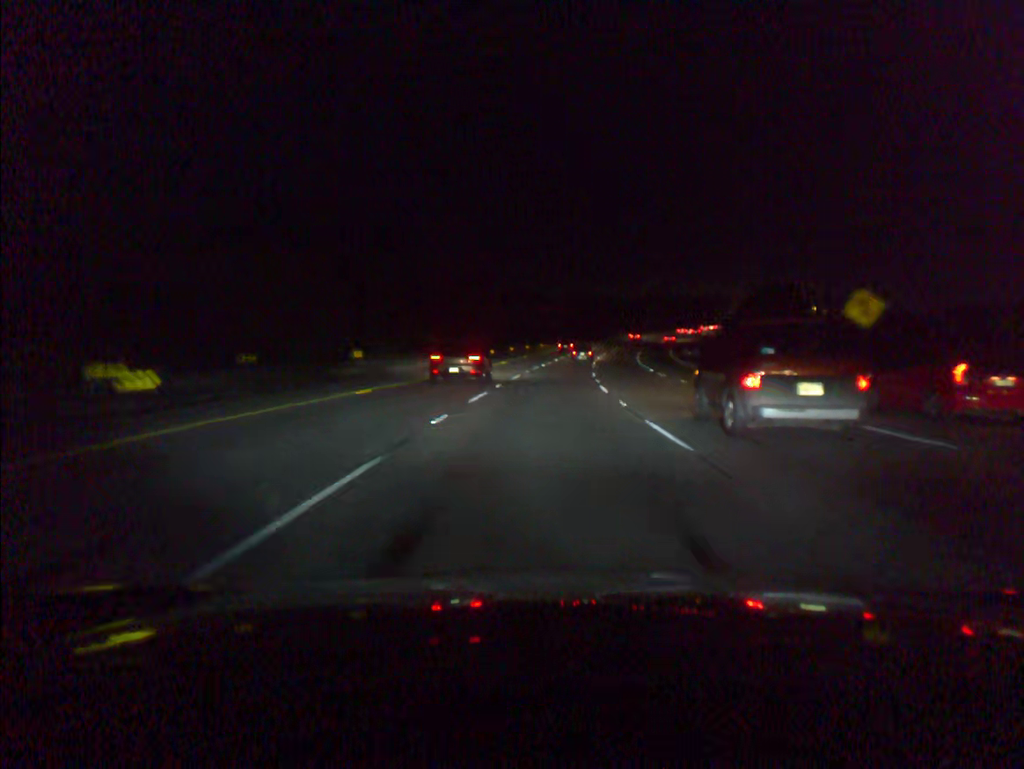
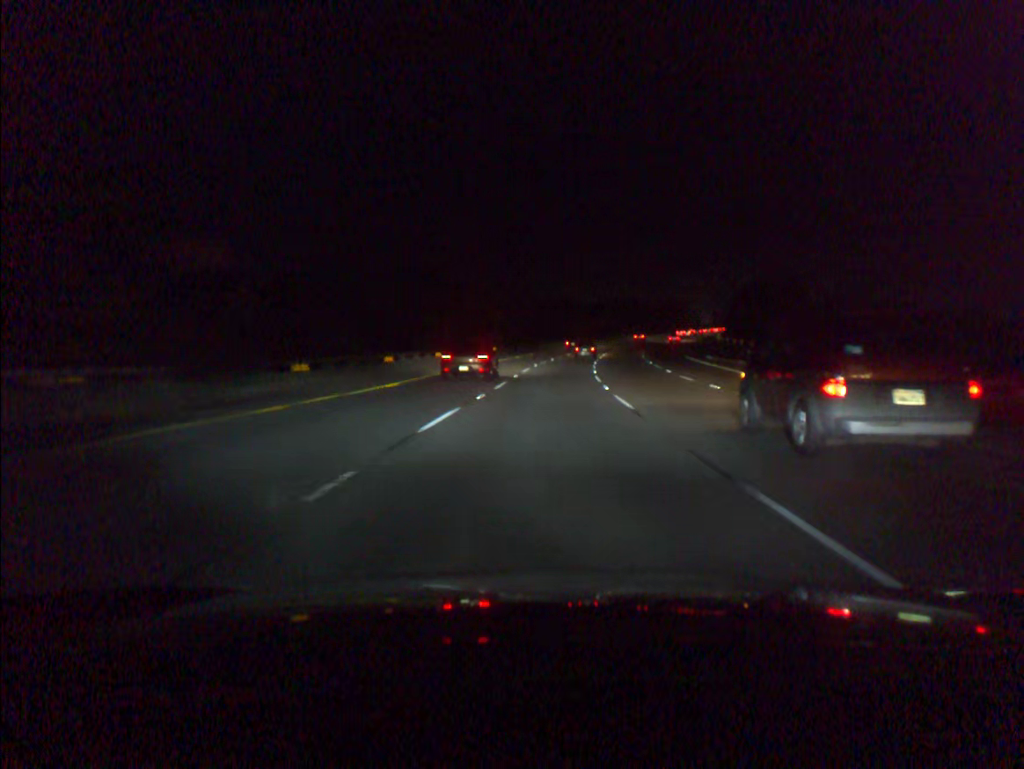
(+1.0, +36.4) m; +3°
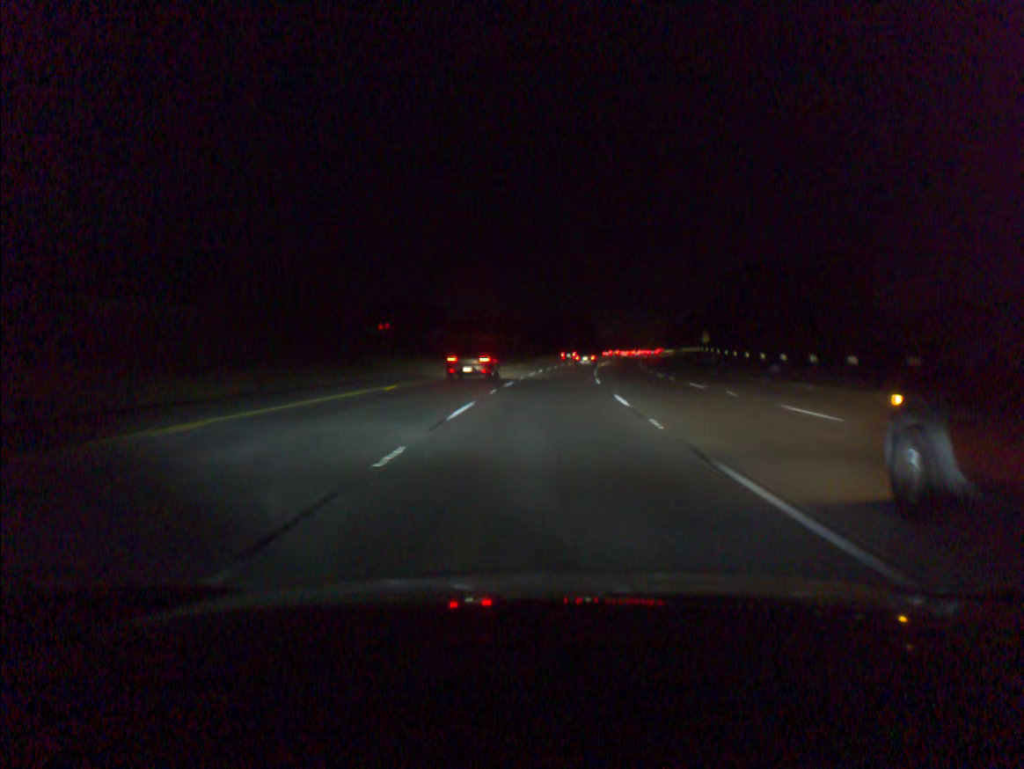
(+6.7, +90.3) m; +9°
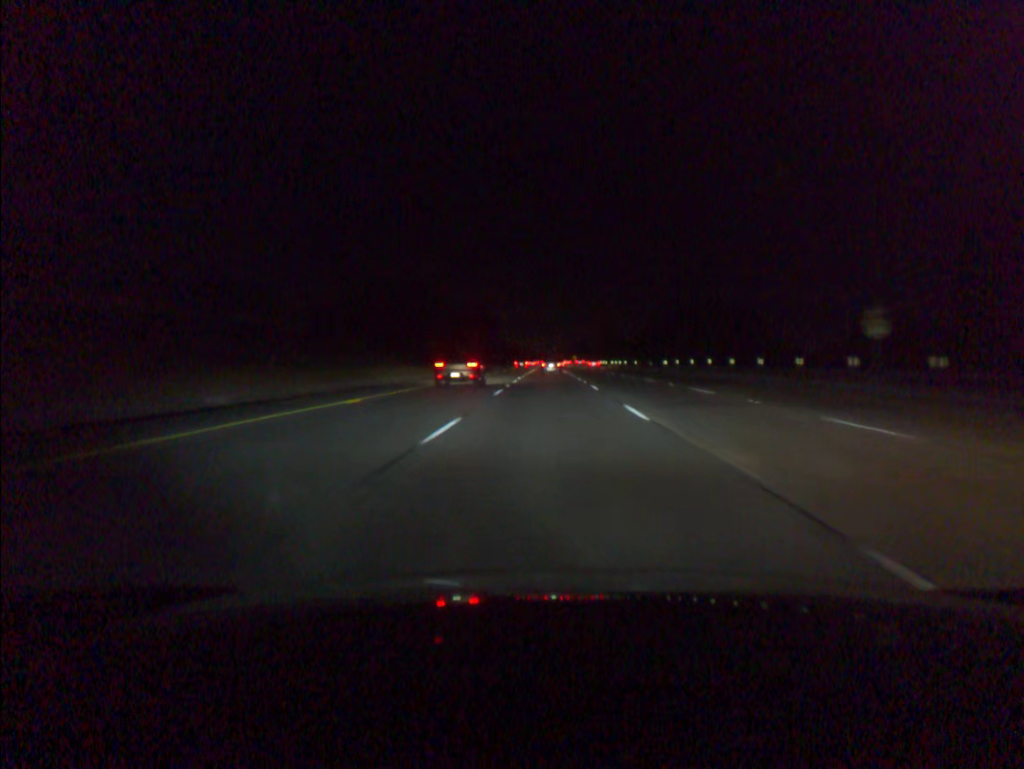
(+6.4, +90.7) m; +8°
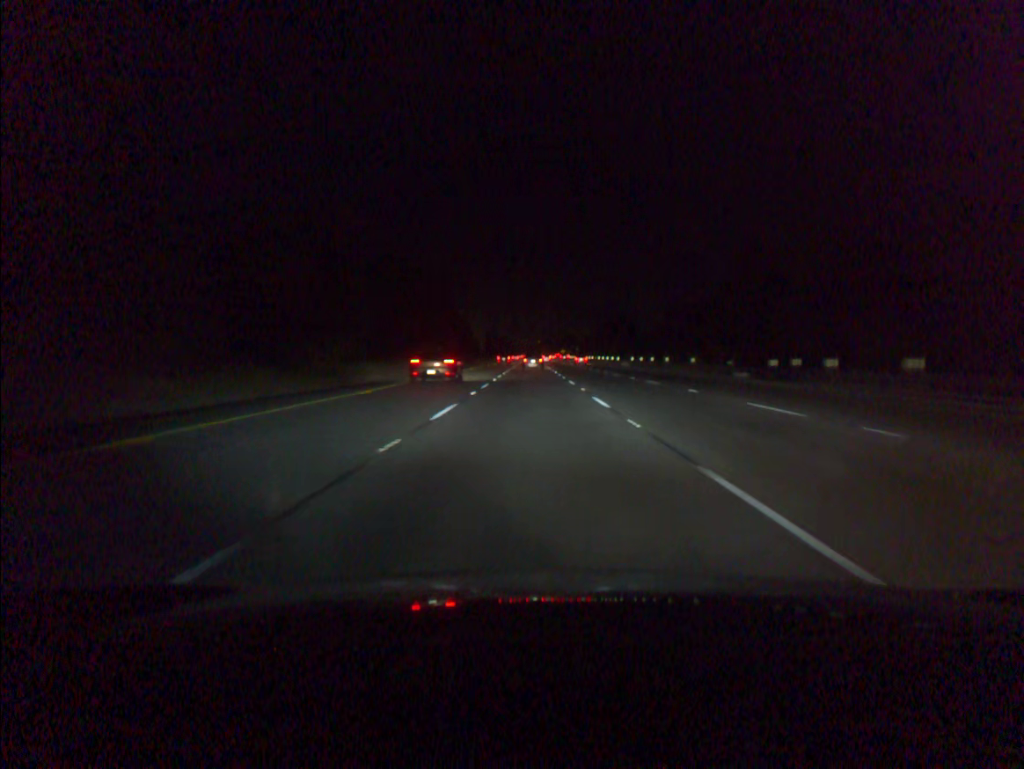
(+1.1, +54.7) m; +1°
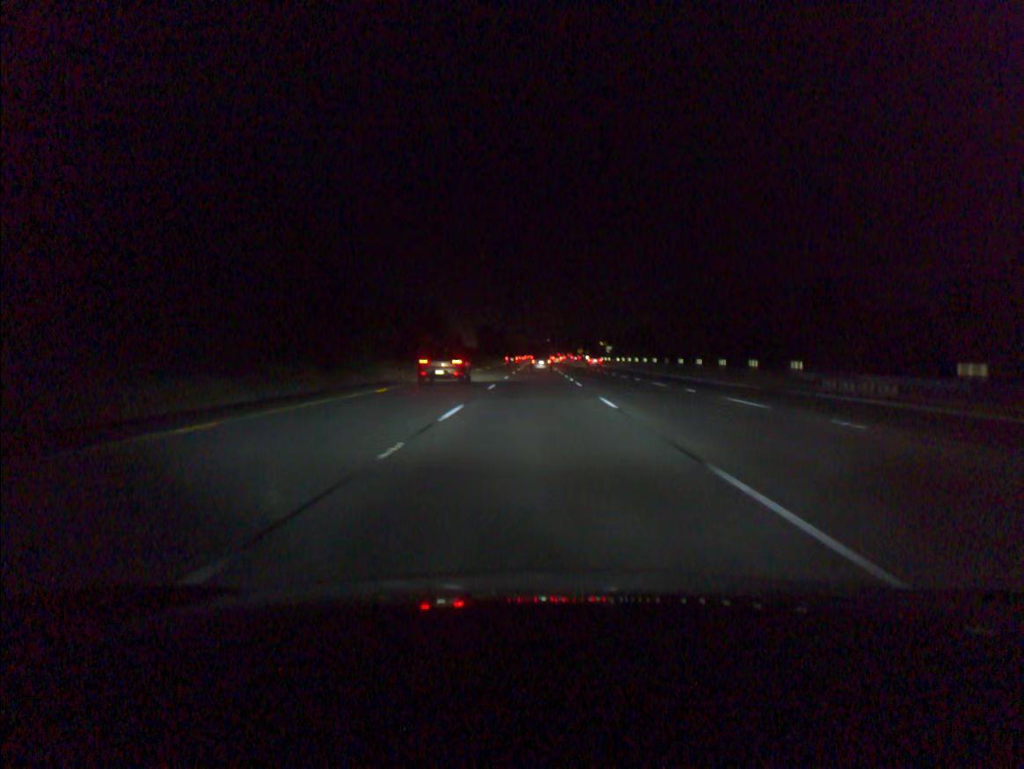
(-0.5, +73.2) m; -1°
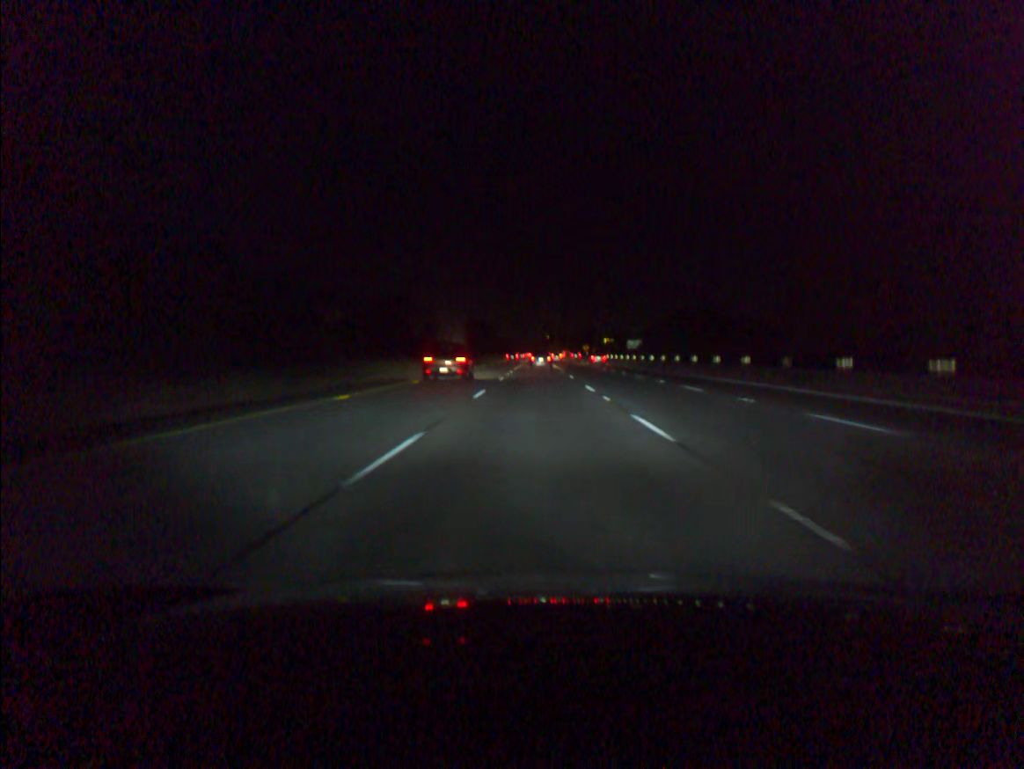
(0.0, +36.4) m; 0°
